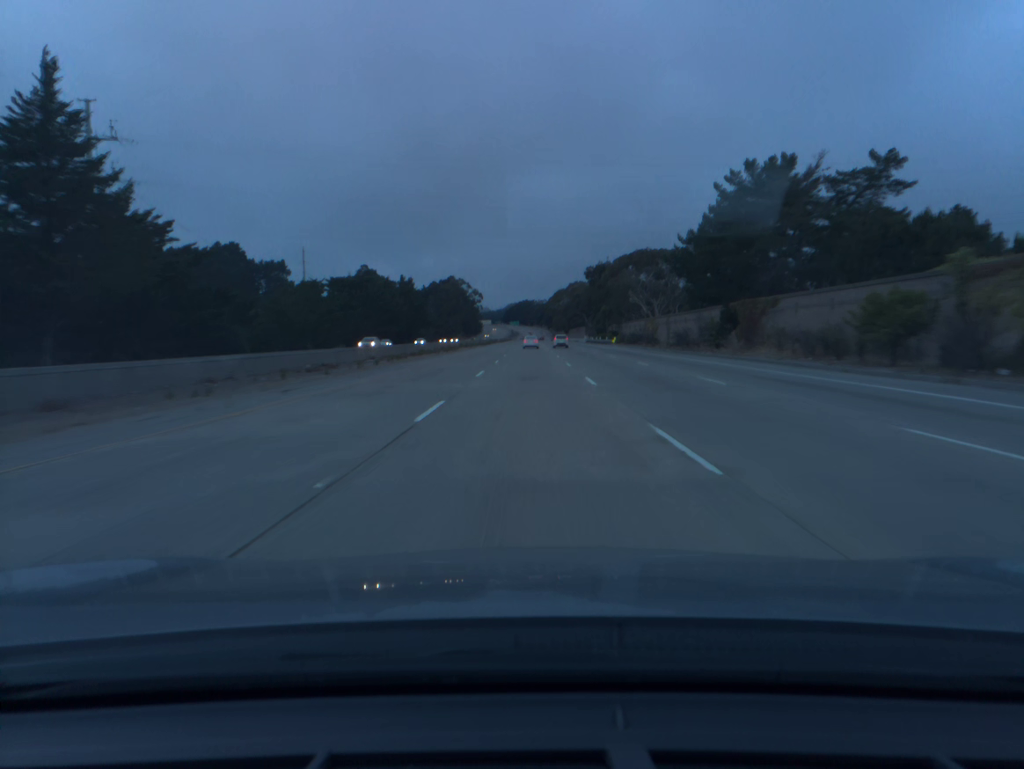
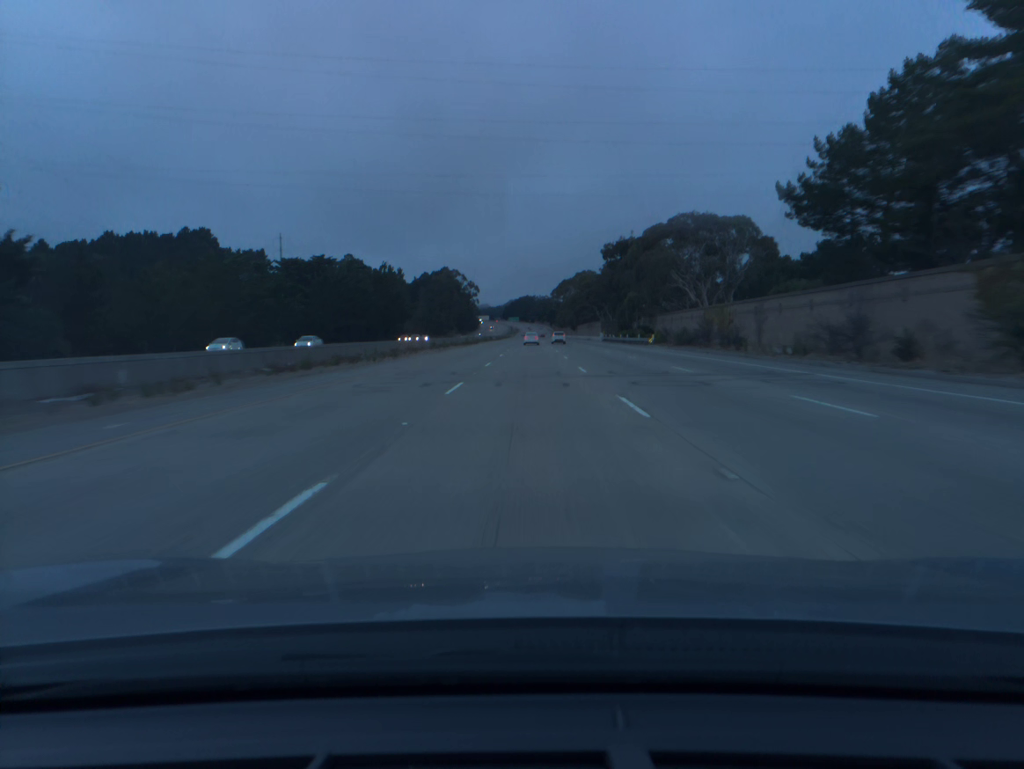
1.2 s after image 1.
(0.0, +39.0) m; 0°
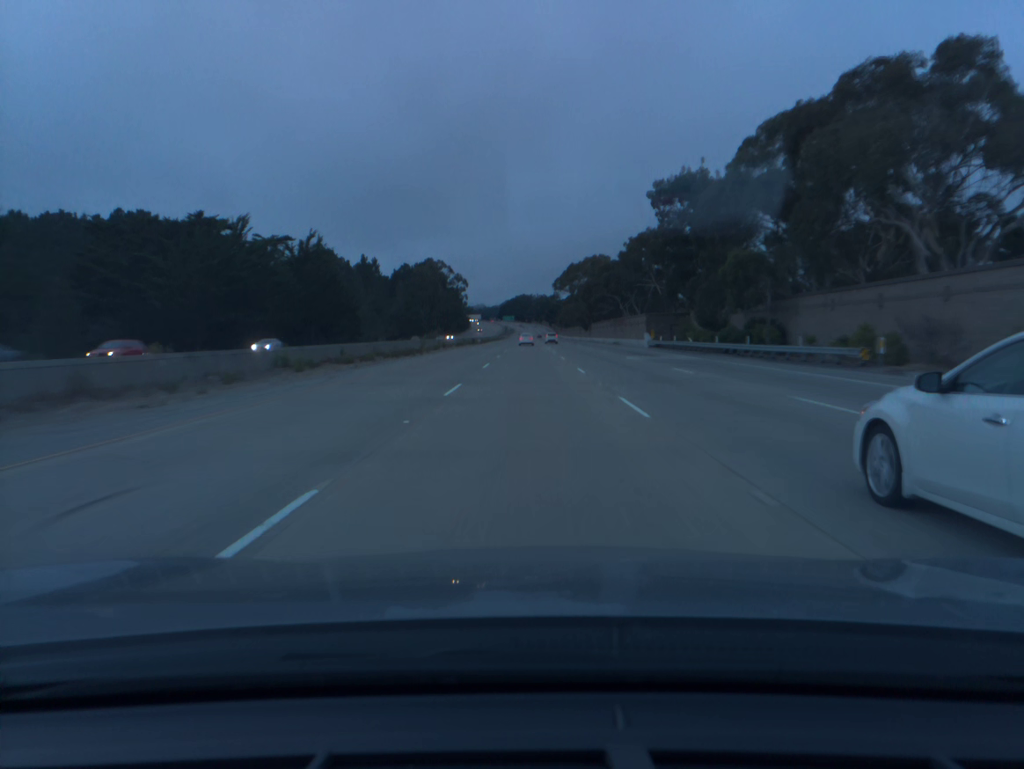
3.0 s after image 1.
(+0.1, +58.7) m; 0°
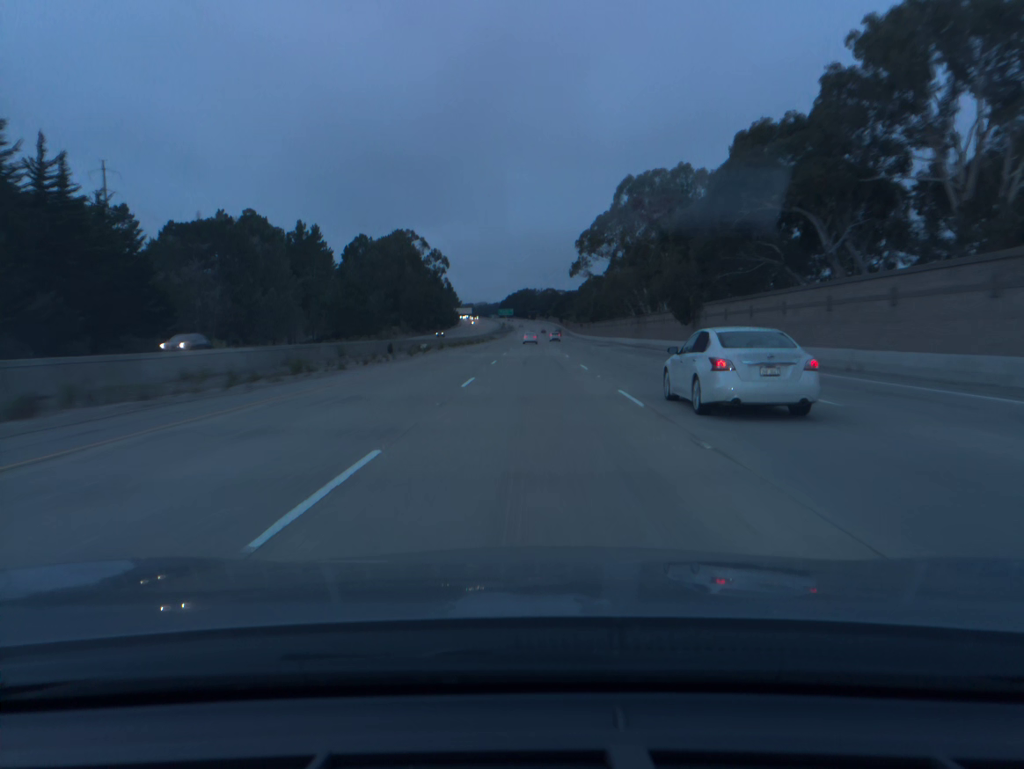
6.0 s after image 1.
(-0.3, +100.1) m; 0°
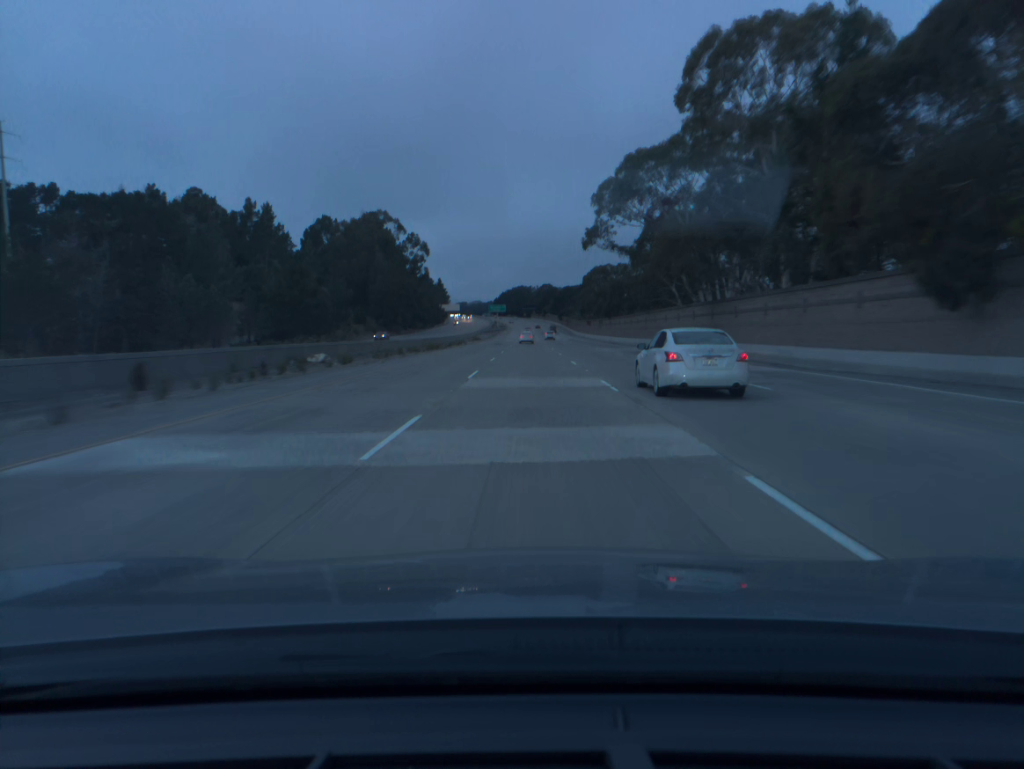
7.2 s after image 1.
(+0.1, +40.3) m; 0°
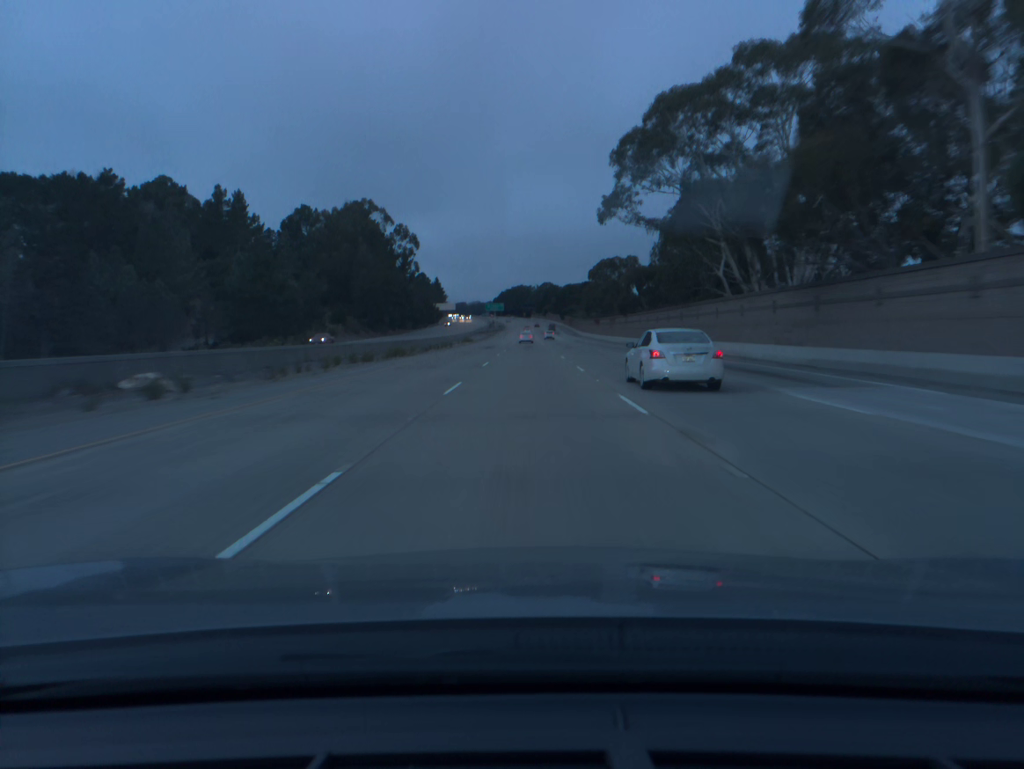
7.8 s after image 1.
(0.0, +20.2) m; 0°
